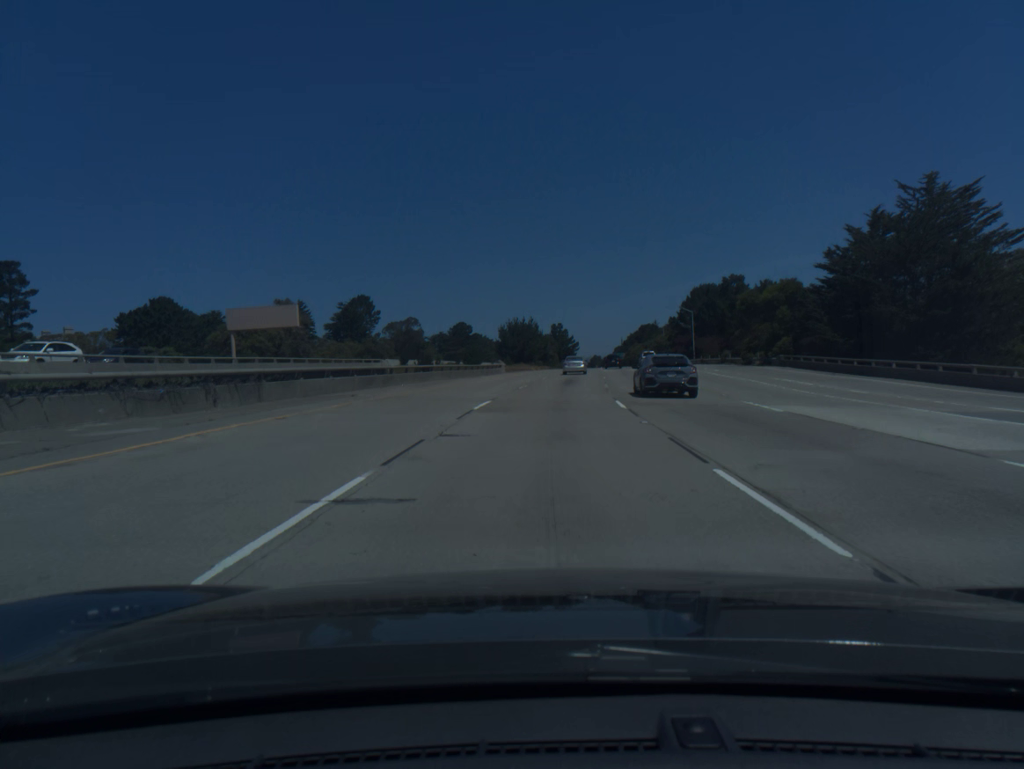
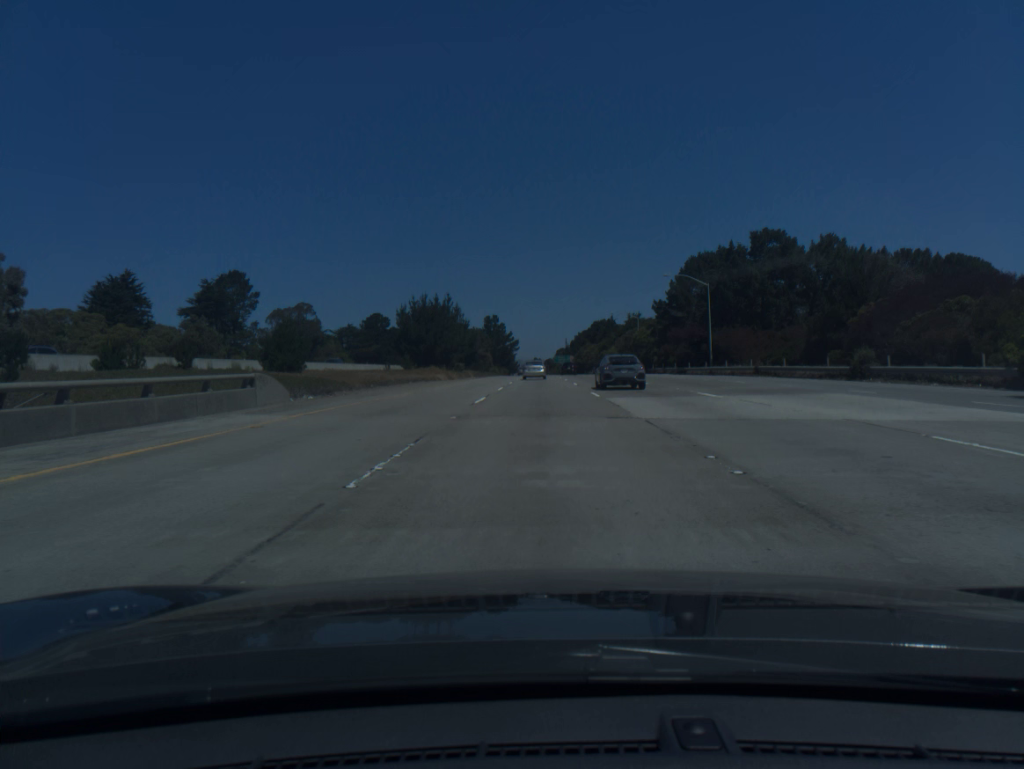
(+2.4, +55.3) m; +4°
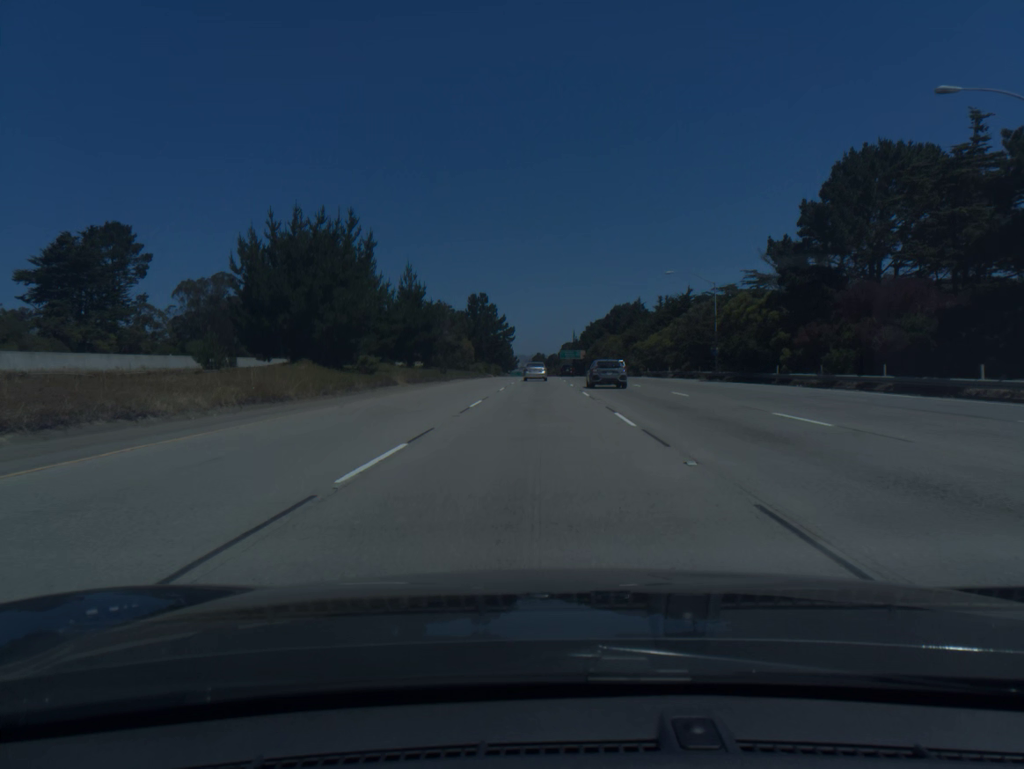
(+0.2, +55.1) m; 0°
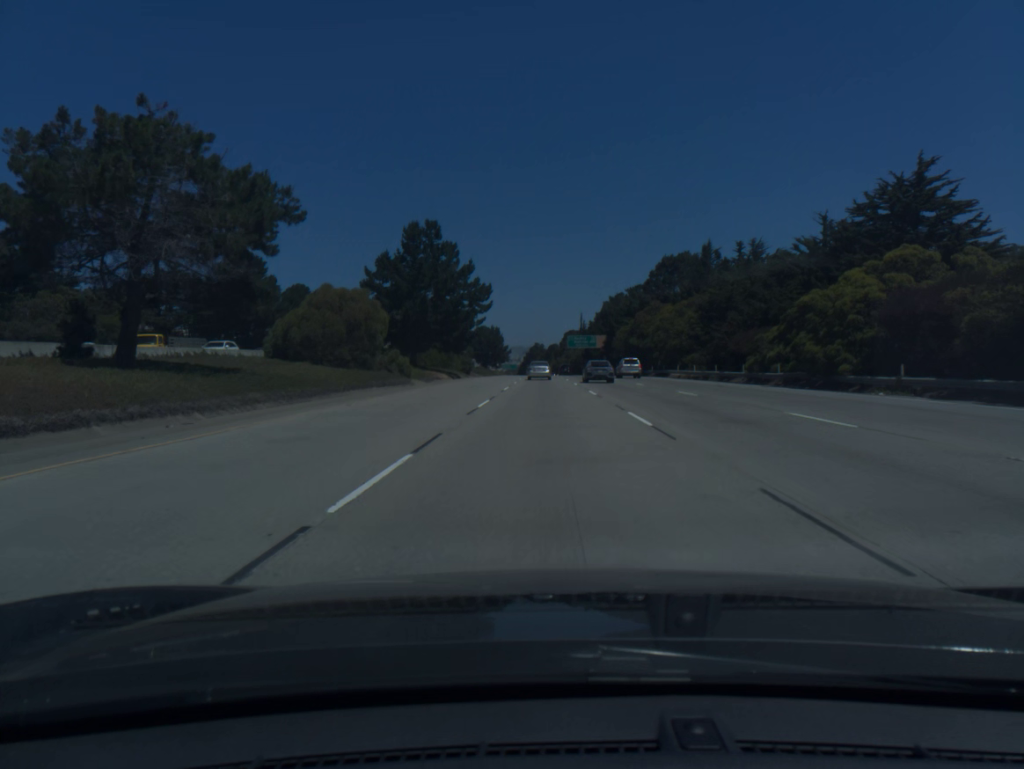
(-0.2, +73.2) m; 0°
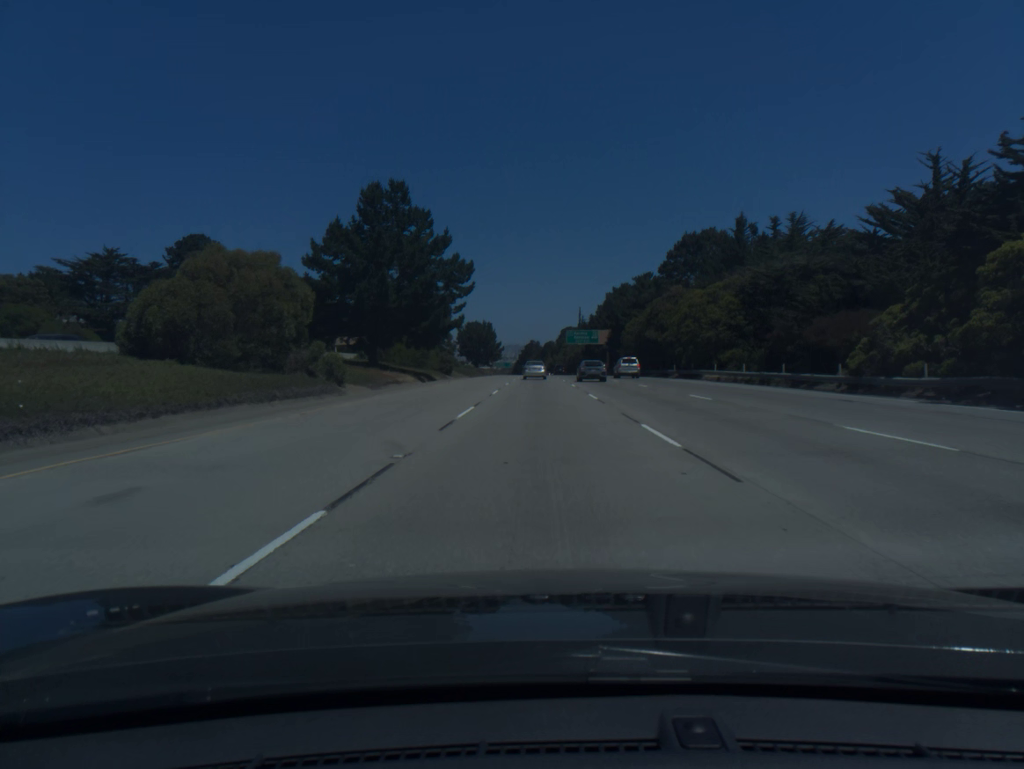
(0.0, +18.3) m; 0°
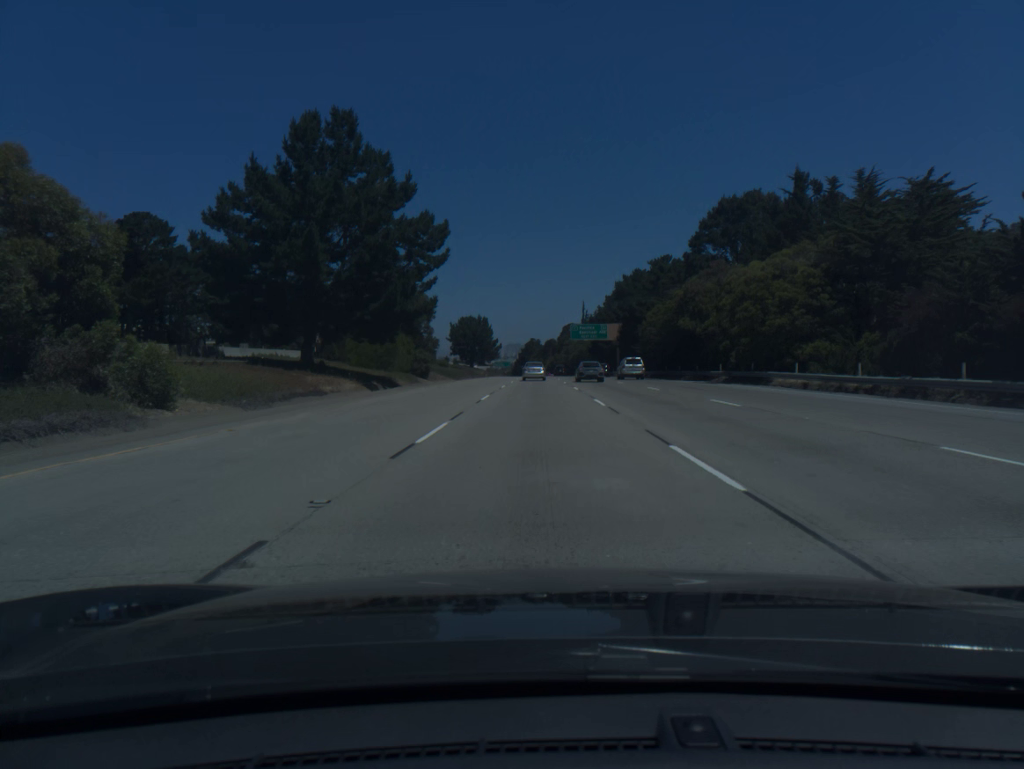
(0.0, +18.3) m; 0°
